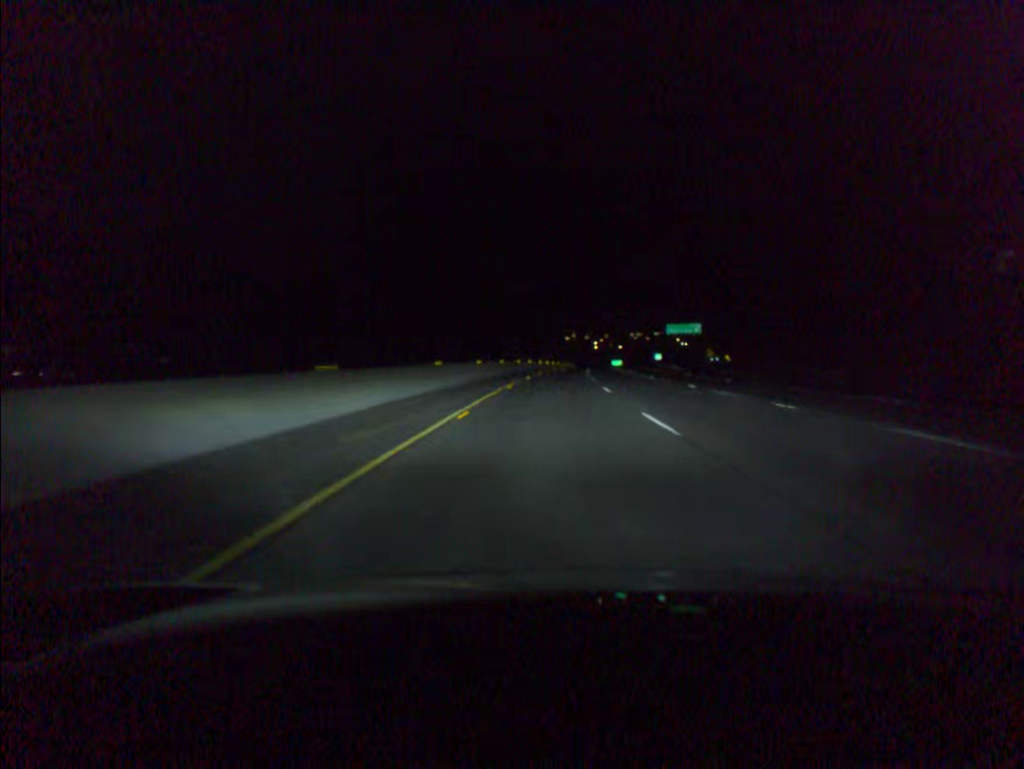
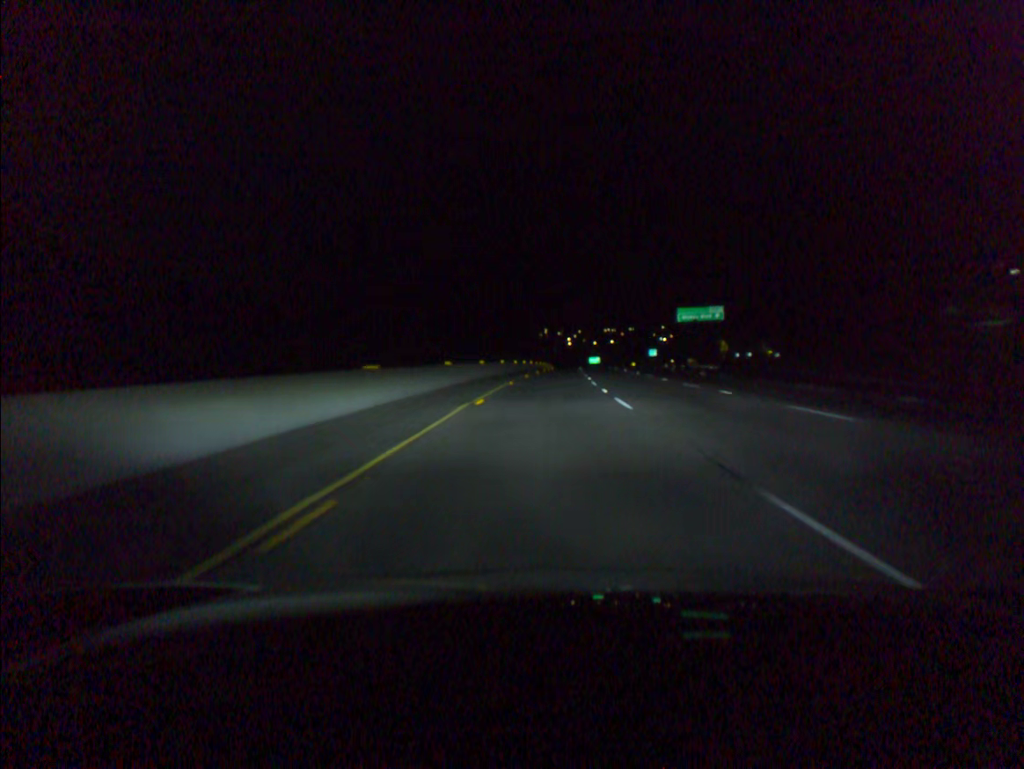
(+0.7, +39.0) m; +2°
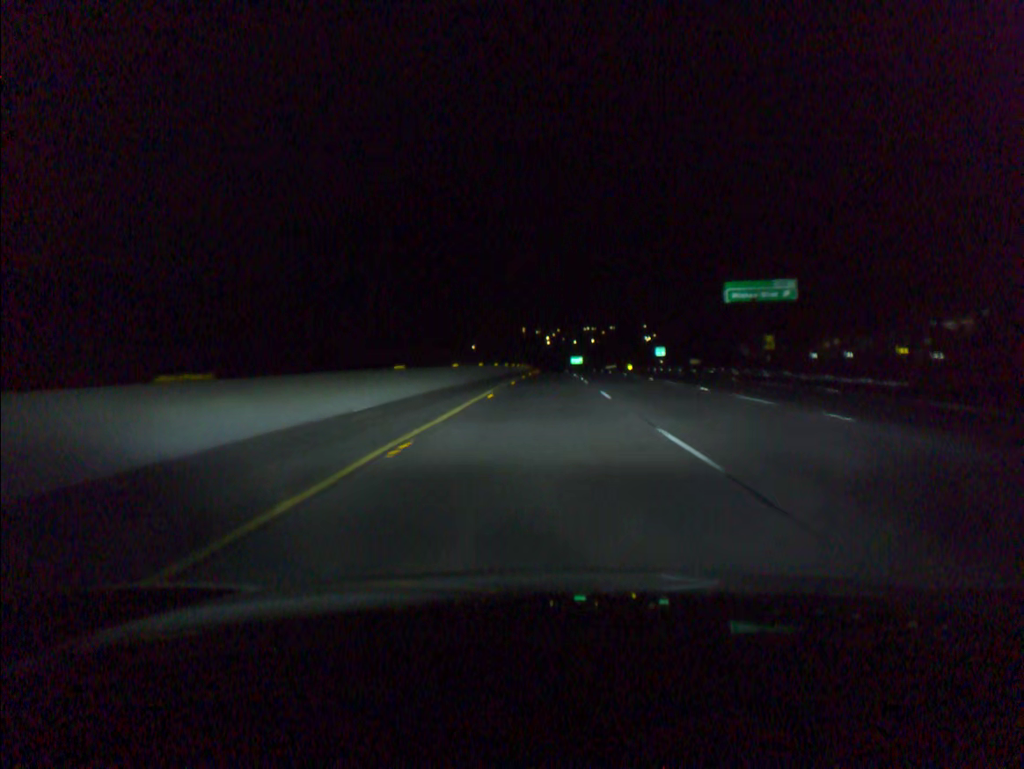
(+0.6, +39.2) m; +2°
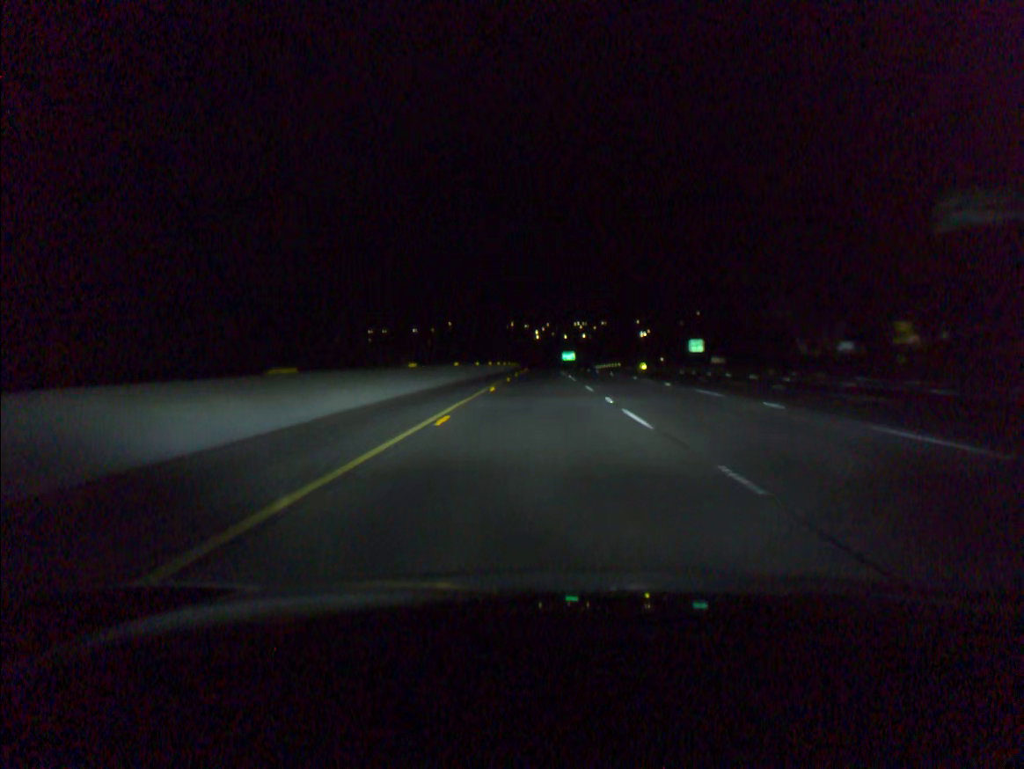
(+0.4, +39.3) m; +1°
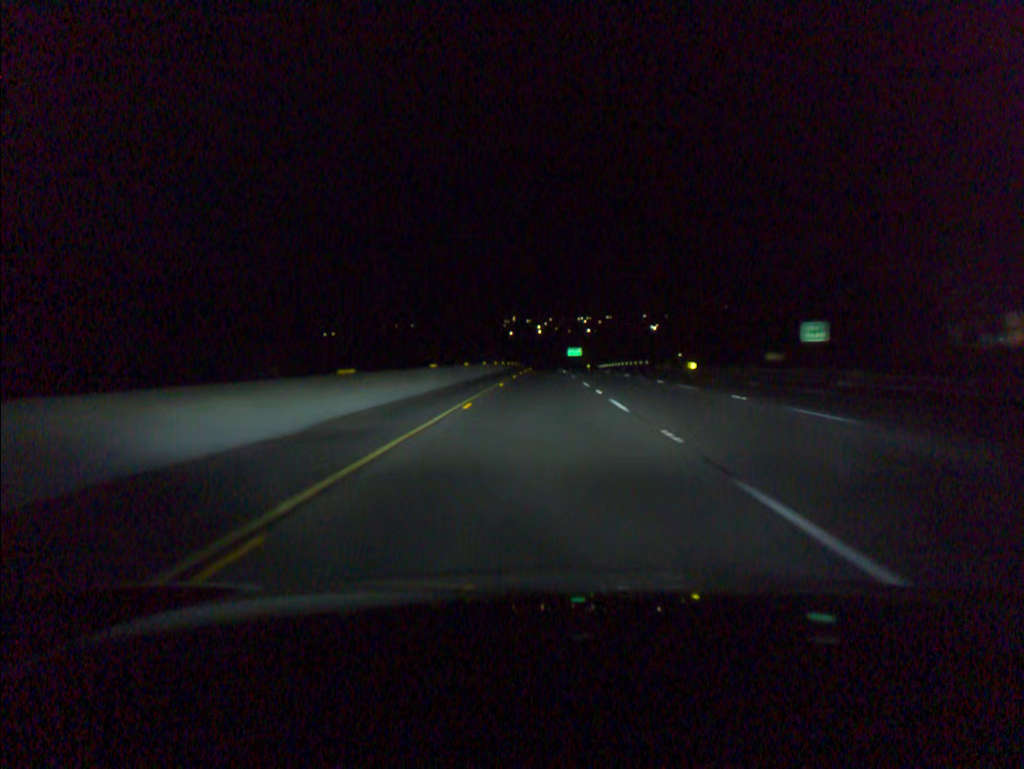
(0.0, +39.4) m; 0°
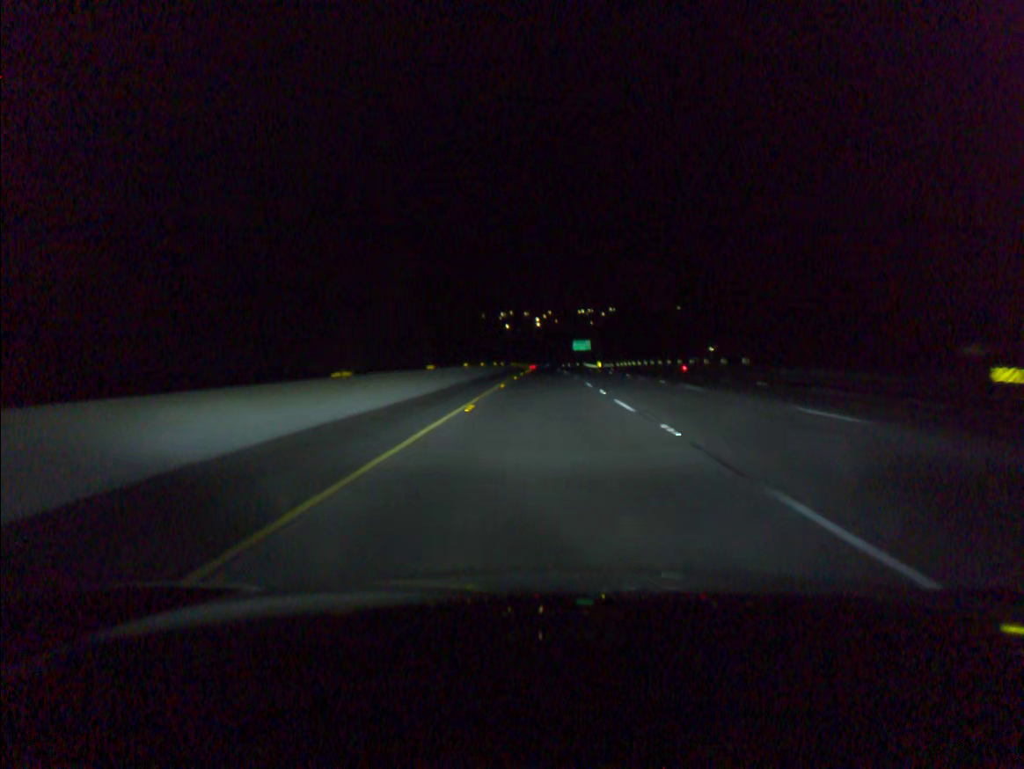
(0.0, +59.2) m; 0°
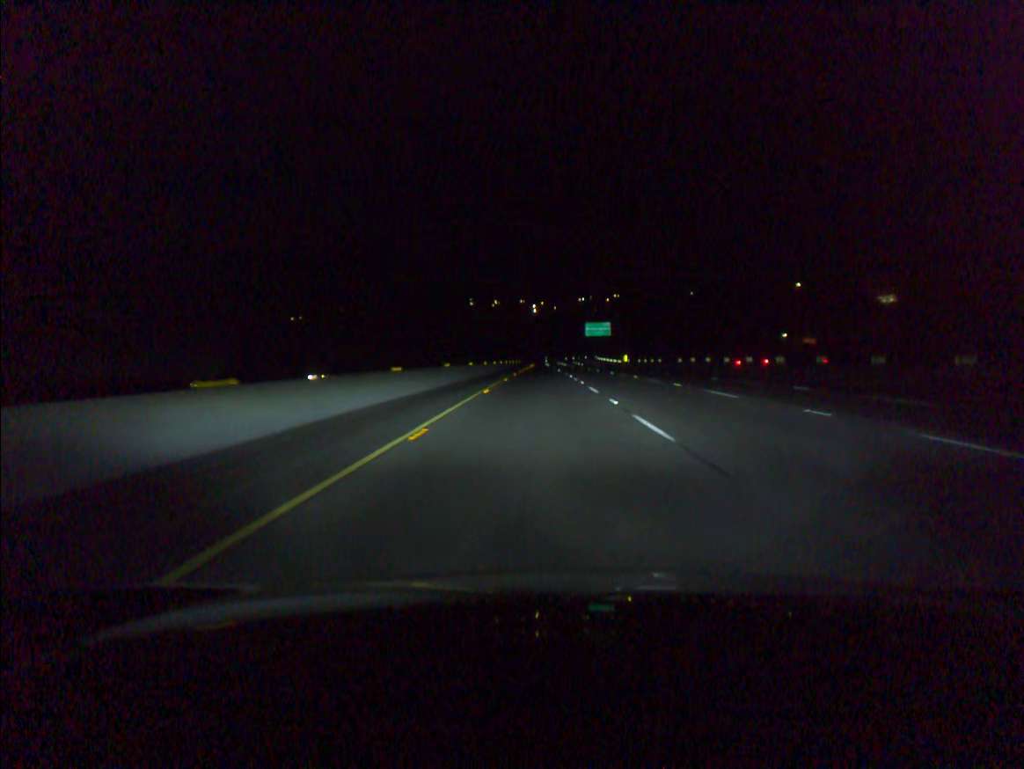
(+0.2, +79.1) m; 0°
